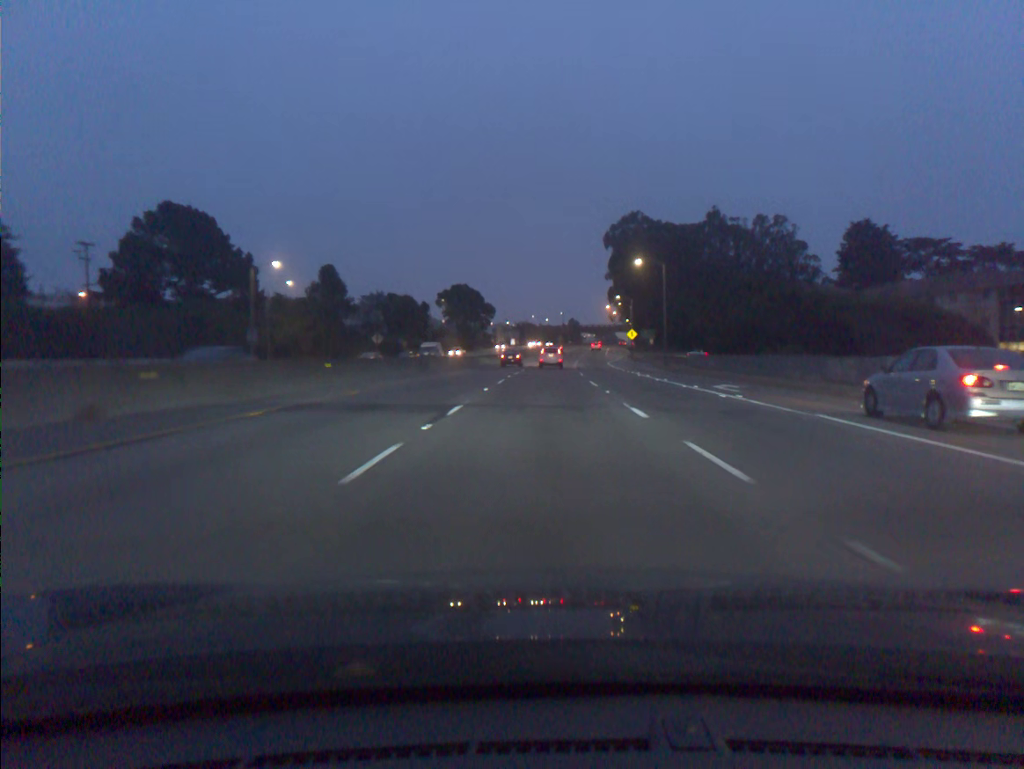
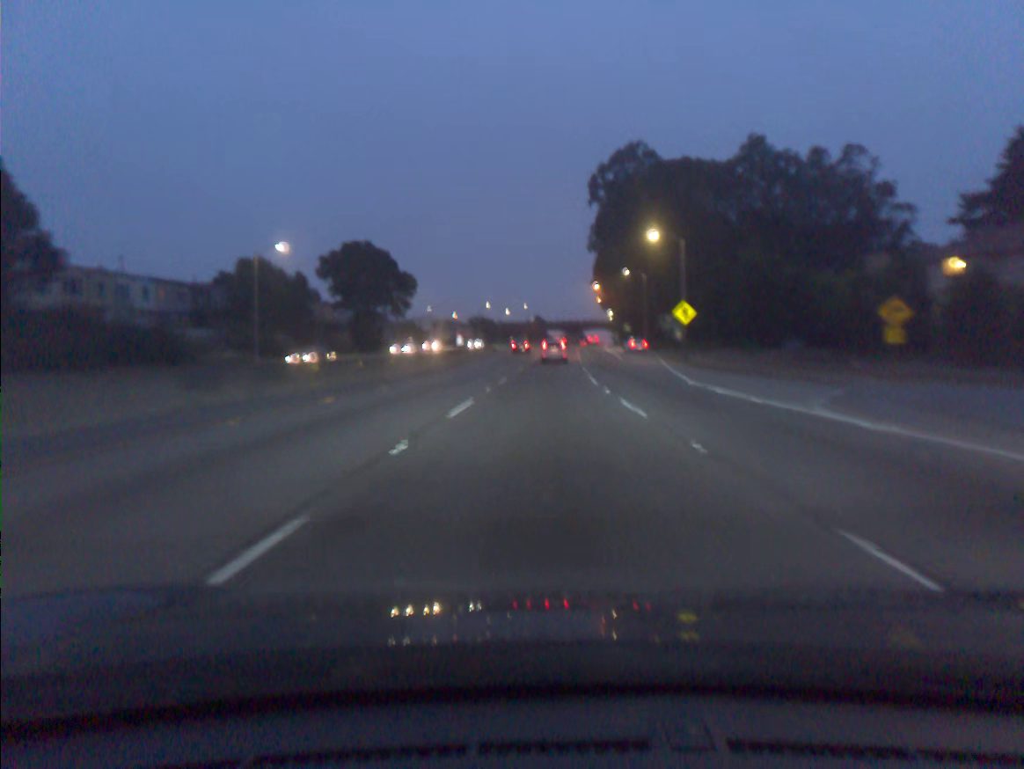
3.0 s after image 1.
(+1.5, +68.0) m; +3°
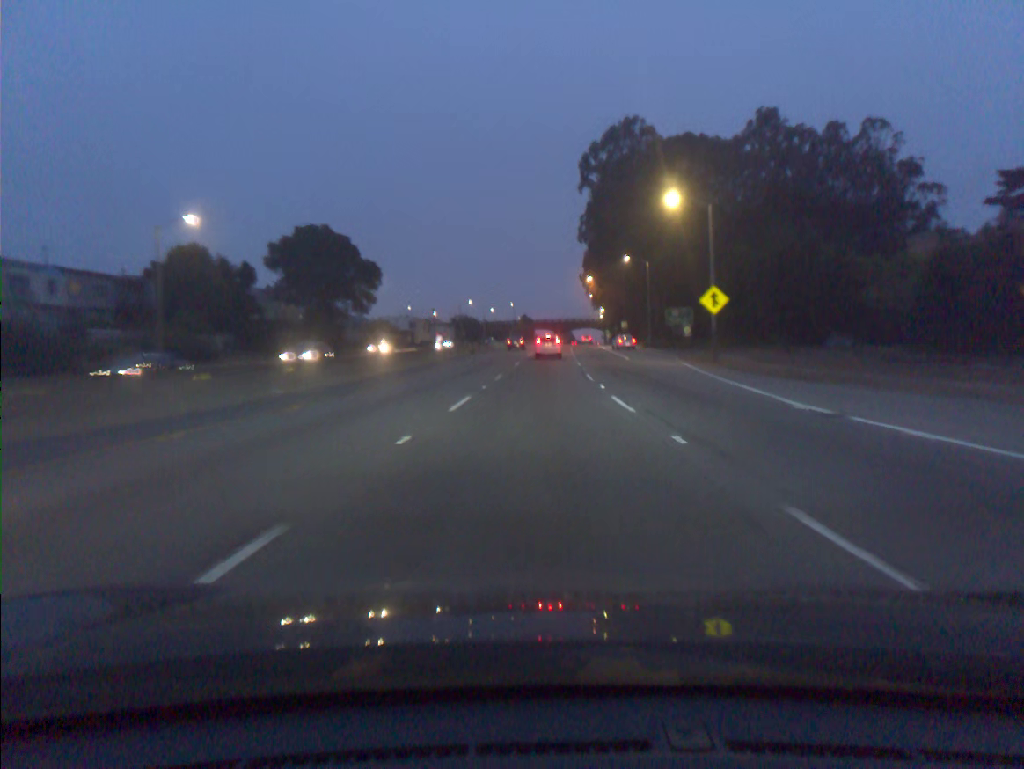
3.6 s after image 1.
(+0.2, +13.6) m; +1°
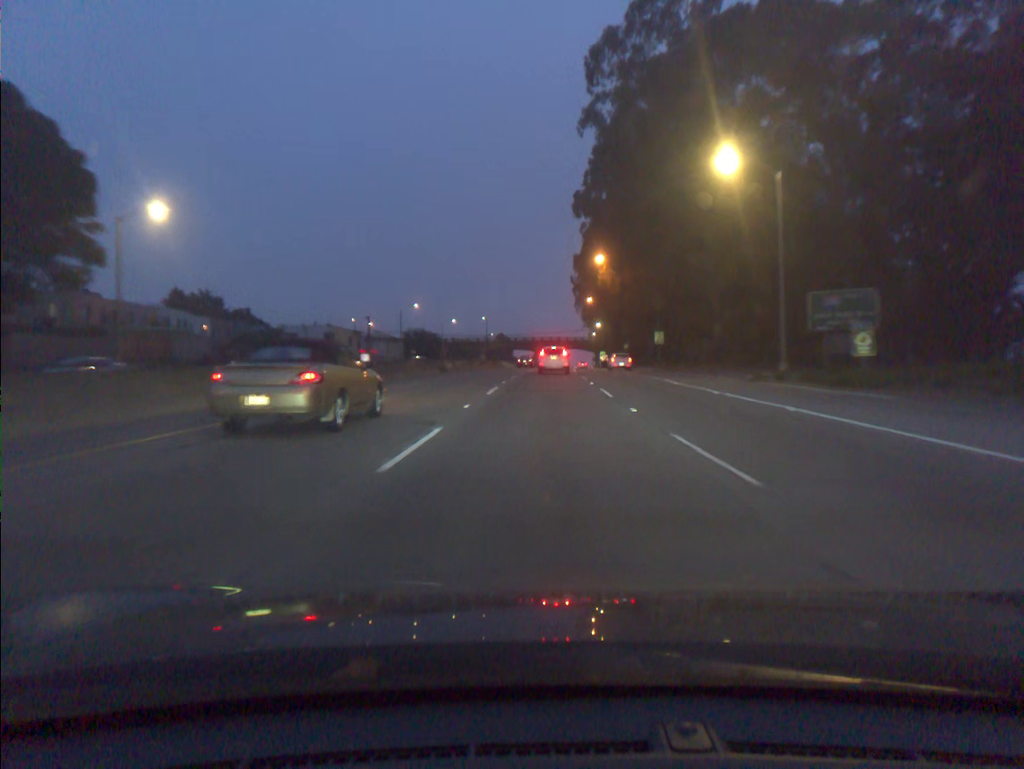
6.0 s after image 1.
(+0.6, +52.0) m; +1°
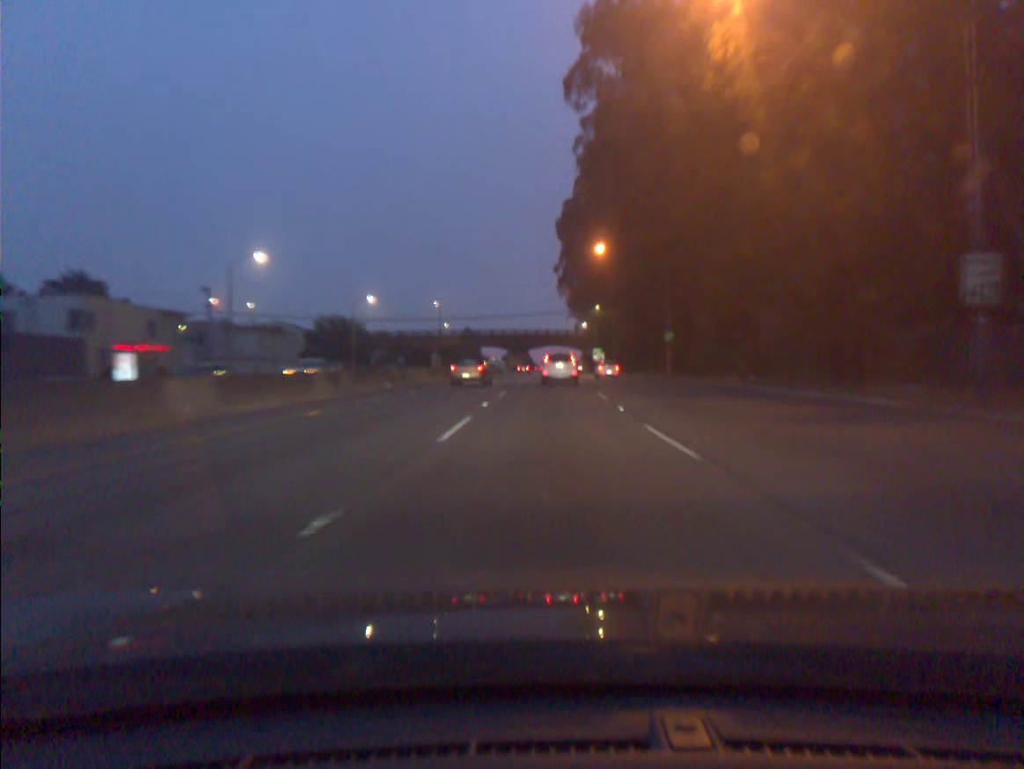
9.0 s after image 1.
(+1.1, +56.3) m; +2°
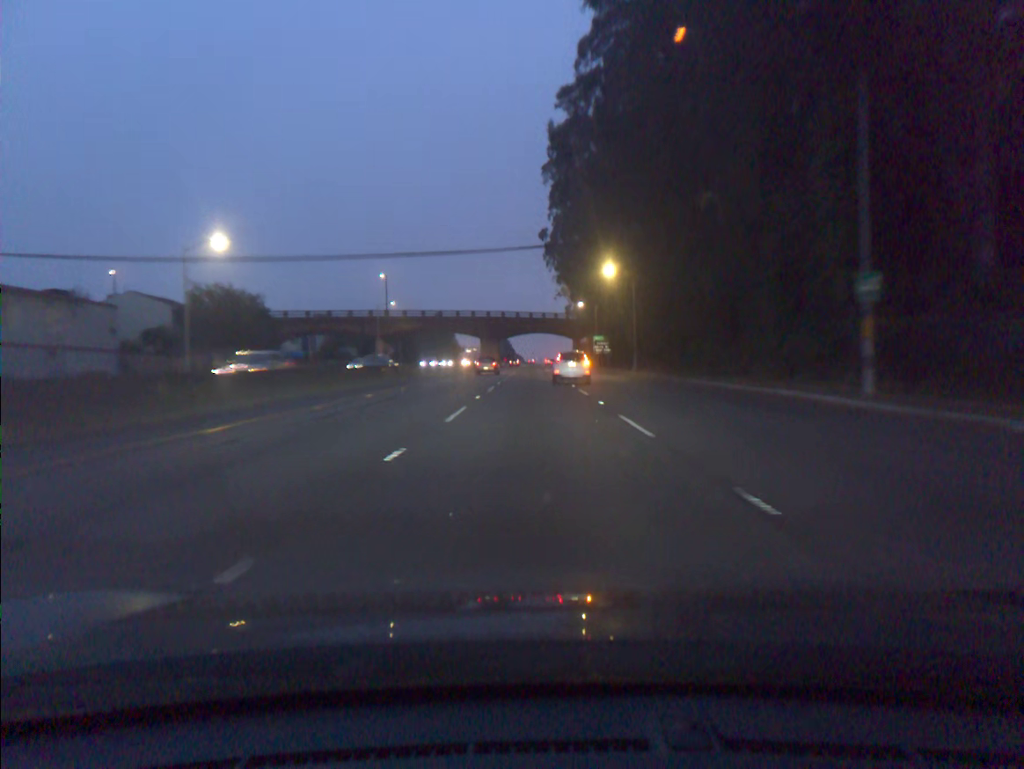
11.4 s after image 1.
(+0.6, +40.6) m; +1°
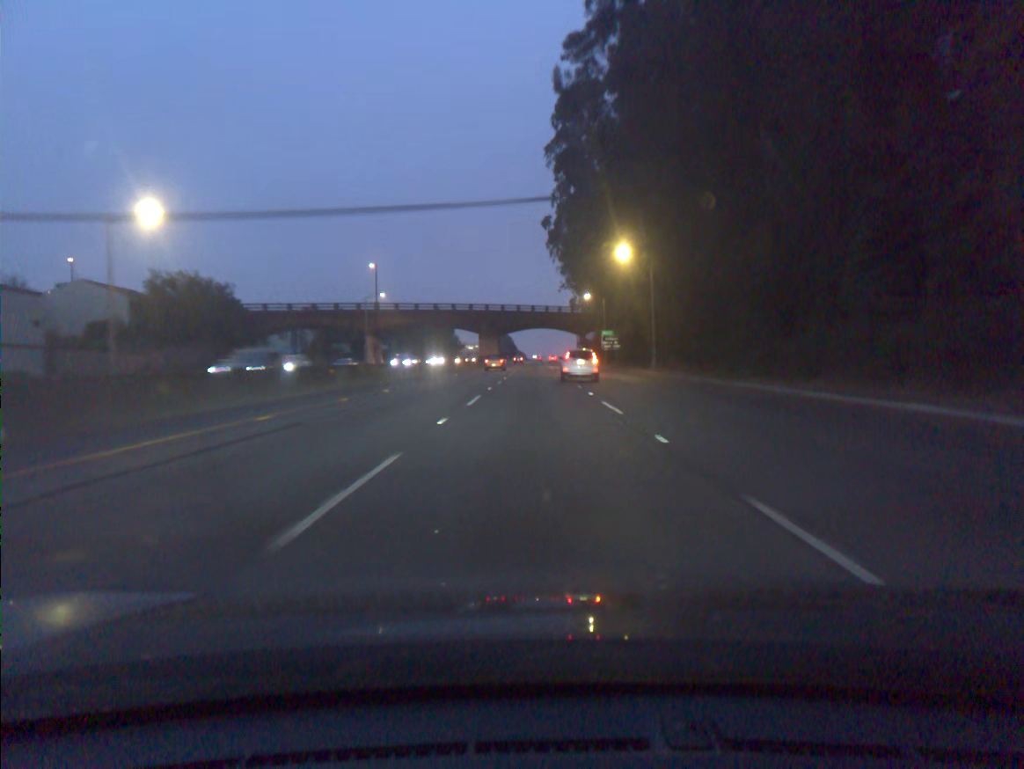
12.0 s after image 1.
(0.0, +9.8) m; 0°
